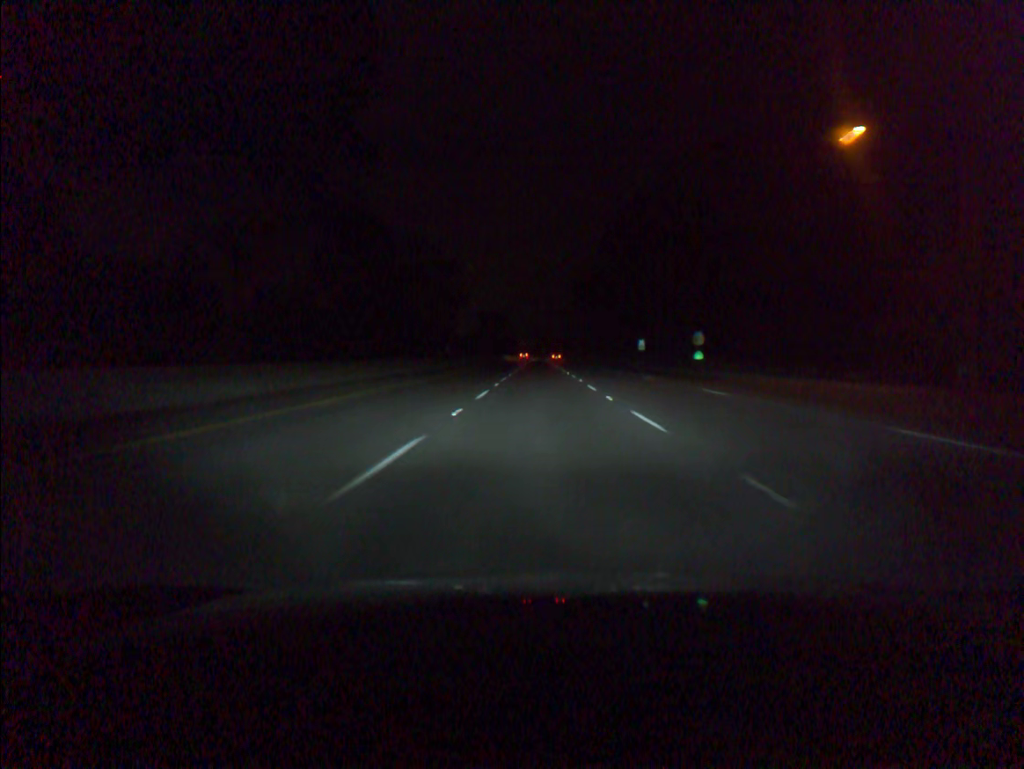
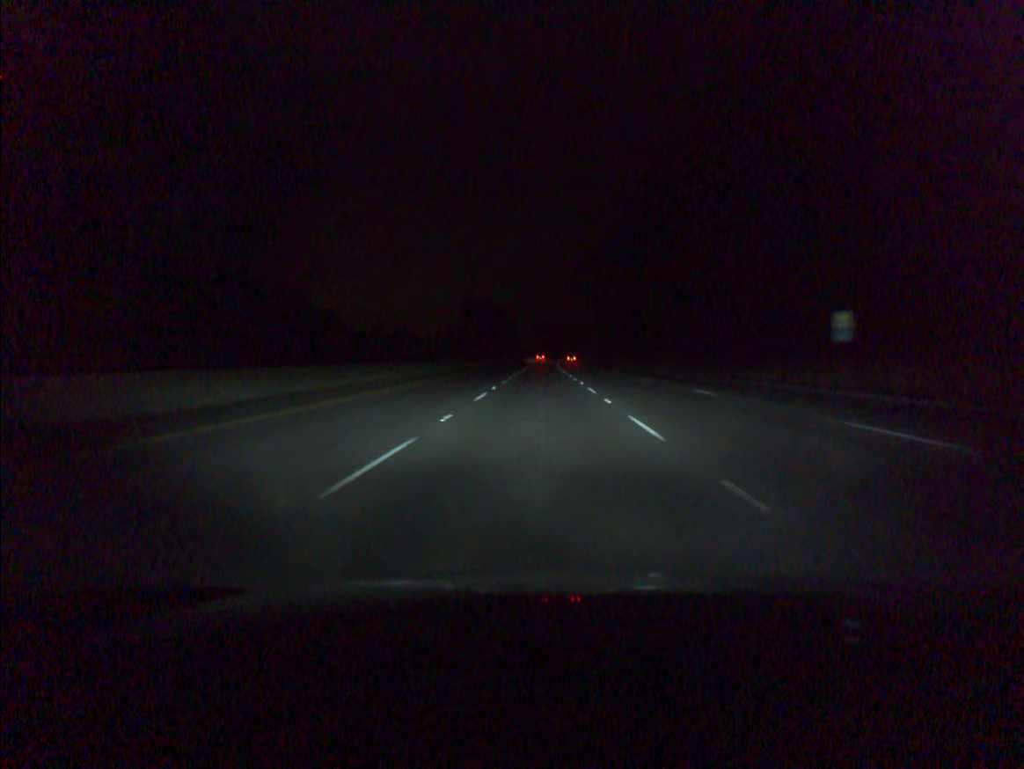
(-0.1, +73.4) m; 0°
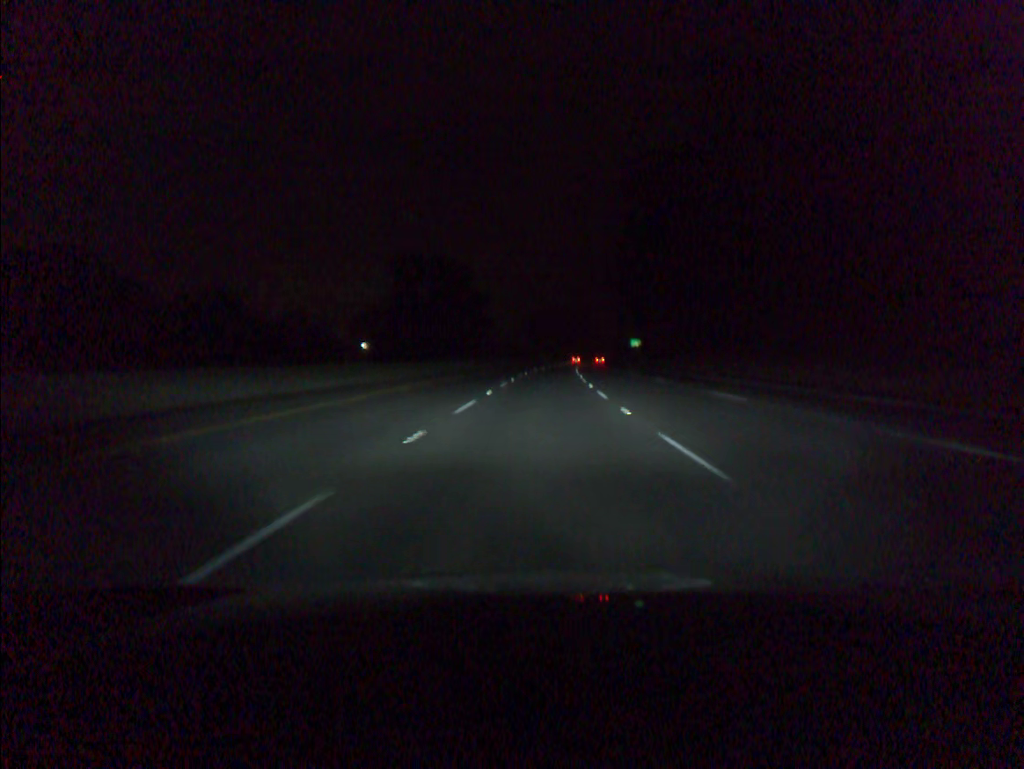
(+0.2, +91.5) m; +1°
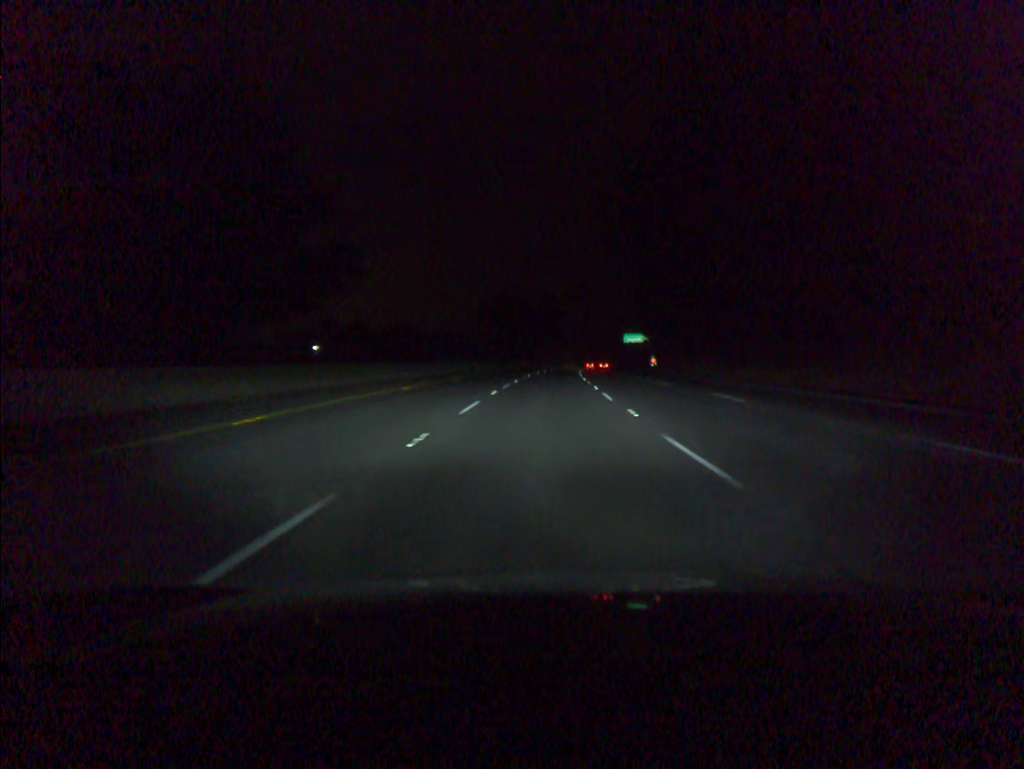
(+1.3, +73.2) m; +3°
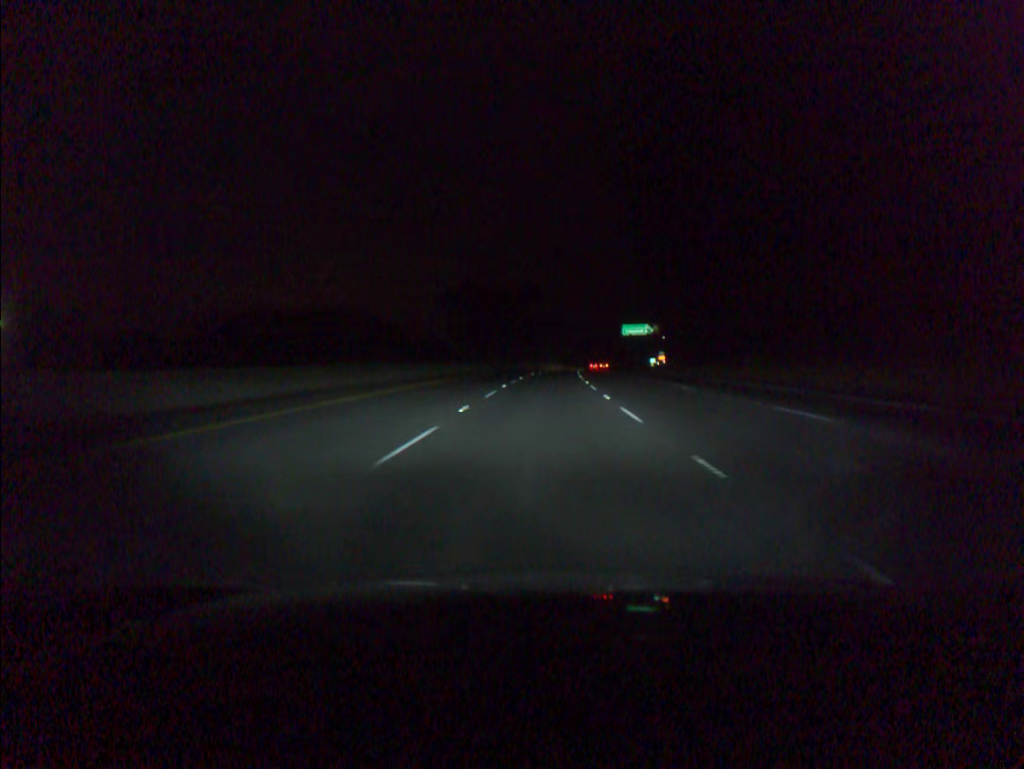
(+0.5, +36.6) m; +1°
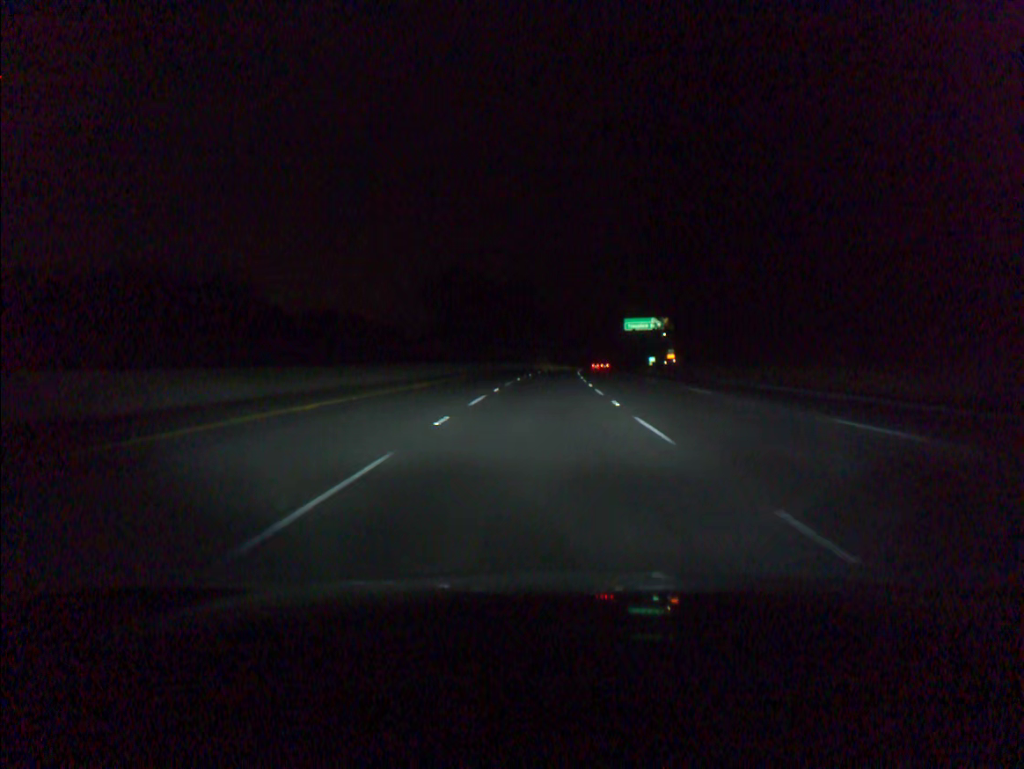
(+0.1, +18.3) m; +1°
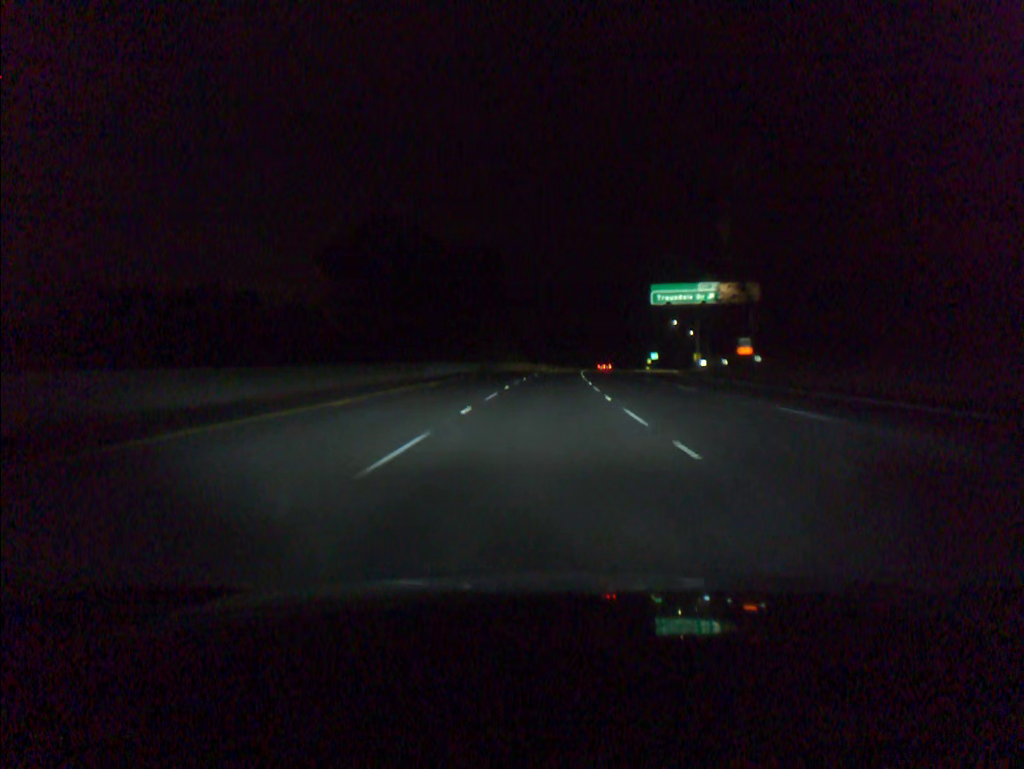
(+0.9, +55.2) m; +2°
